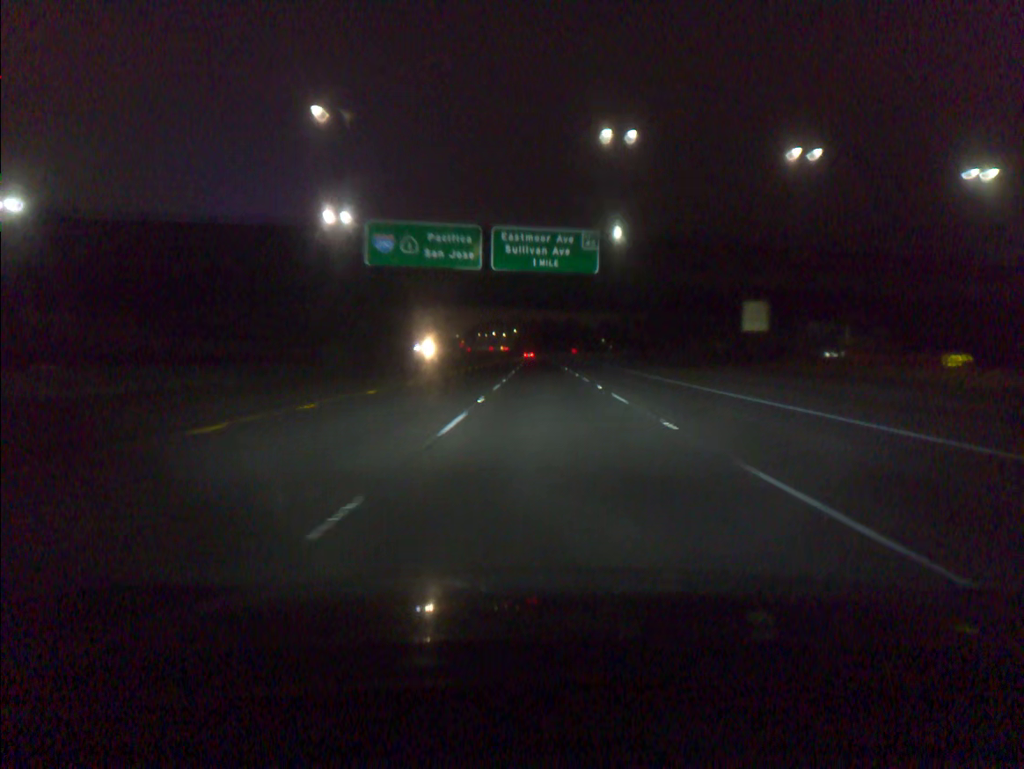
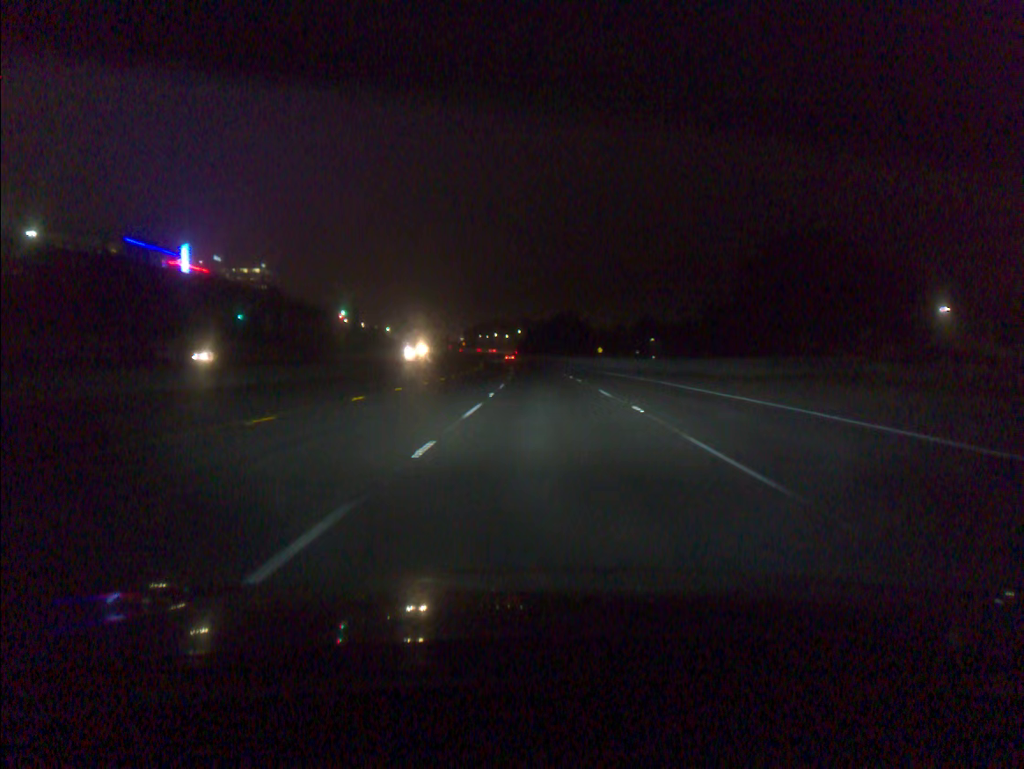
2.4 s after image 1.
(-0.2, +68.3) m; -1°
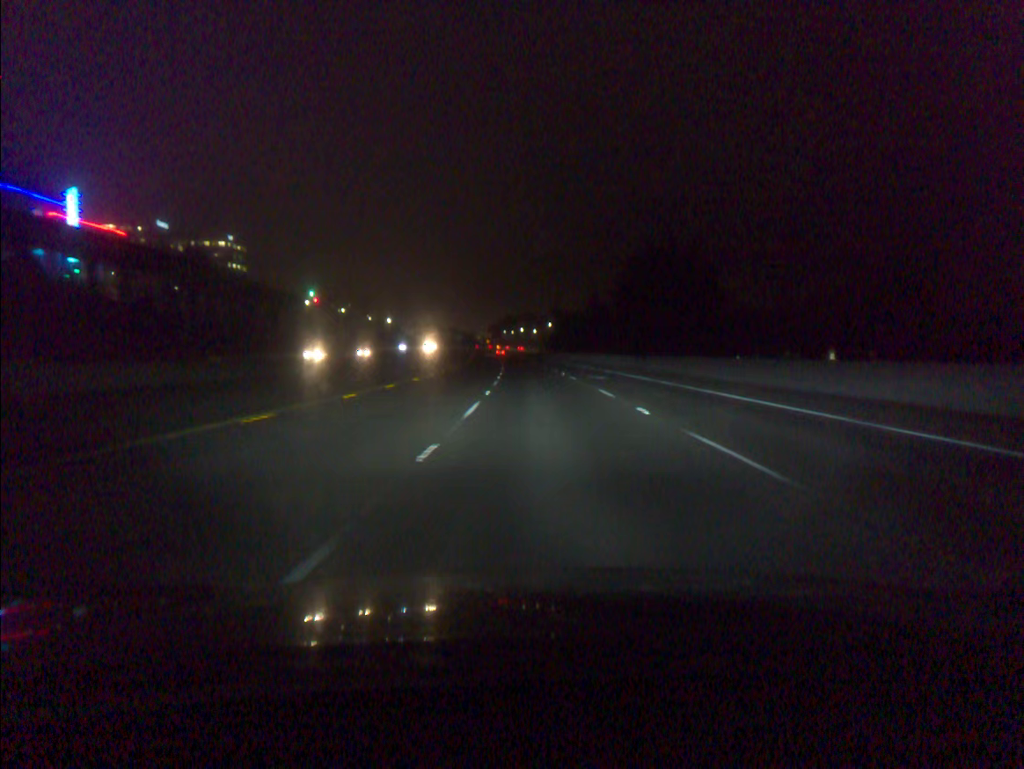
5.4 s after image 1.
(-1.7, +87.6) m; -2°
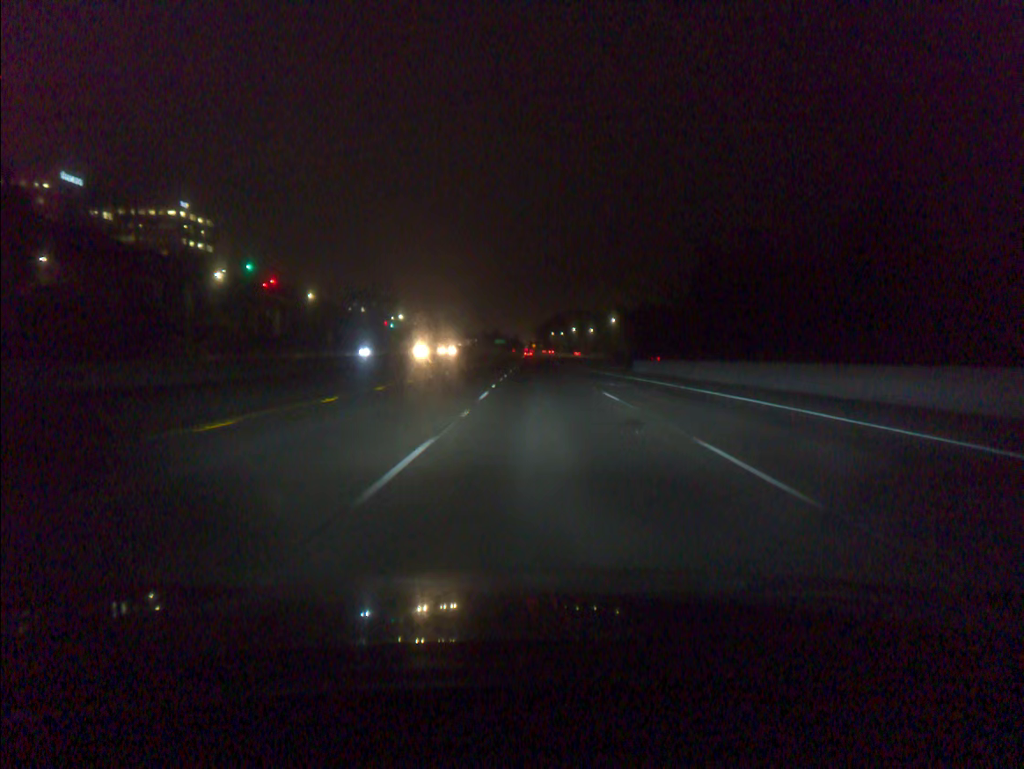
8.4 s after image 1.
(-2.8, +88.5) m; -4°
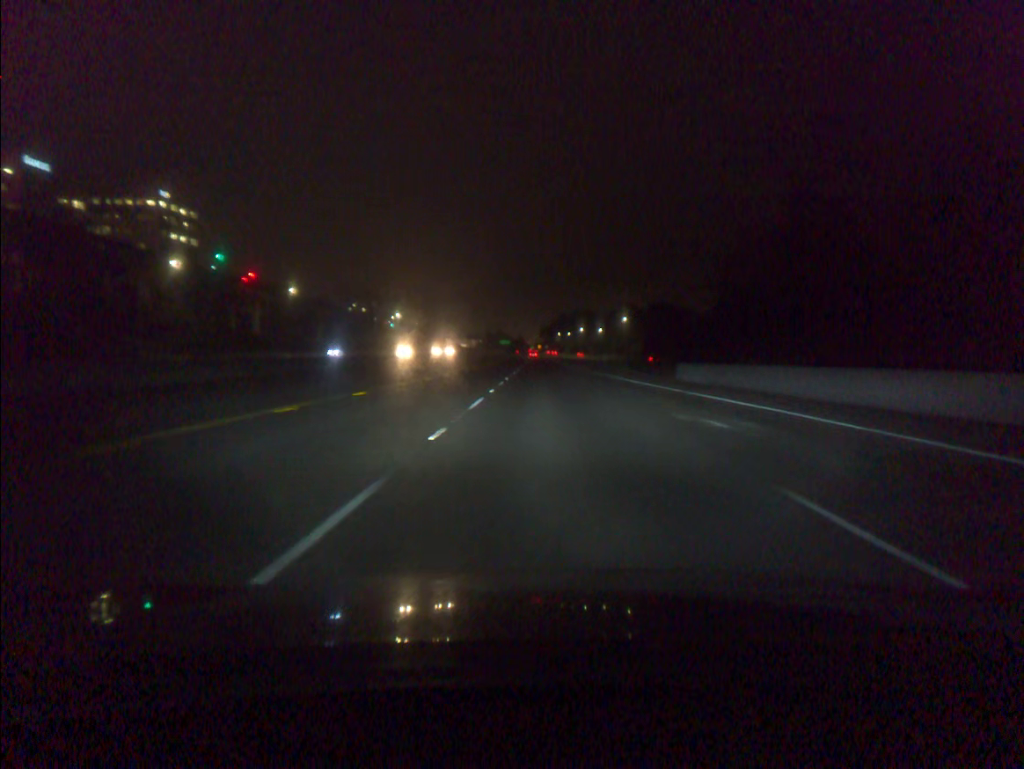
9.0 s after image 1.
(-0.1, +17.7) m; 0°
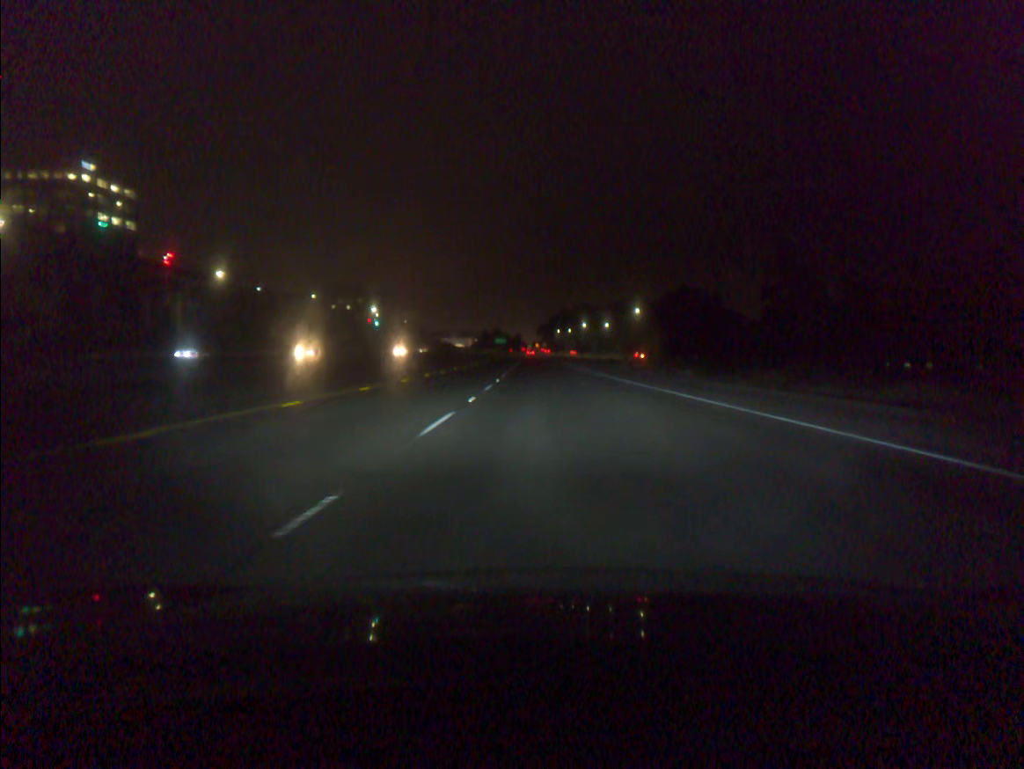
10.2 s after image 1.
(+0.1, +35.4) m; 0°
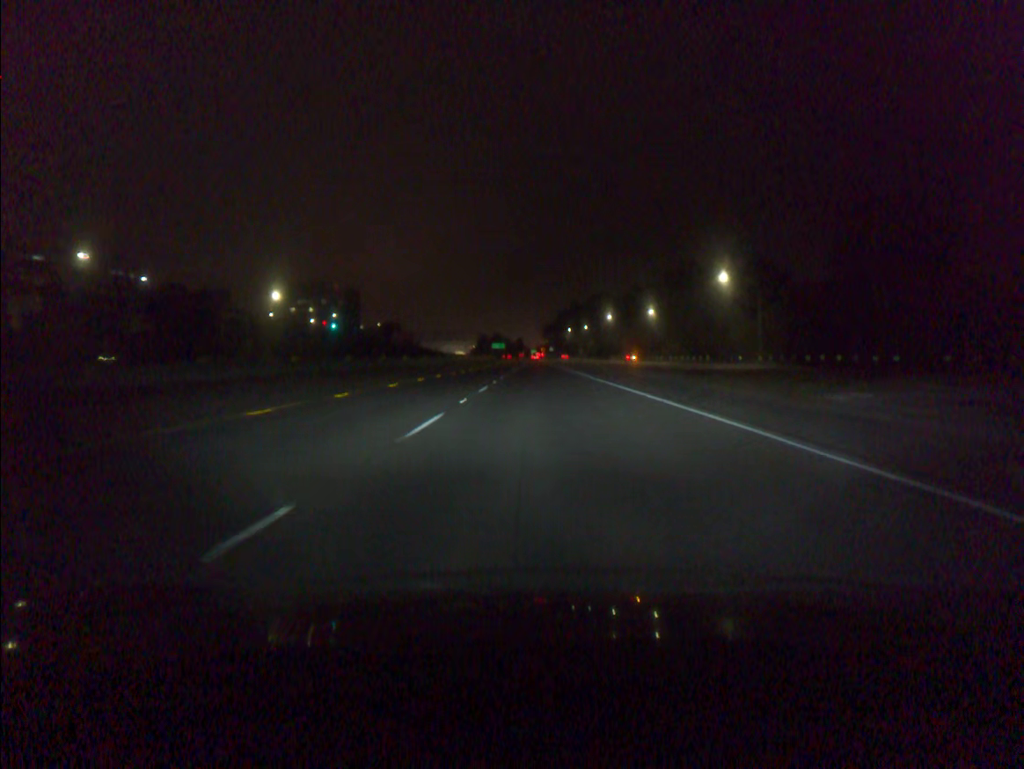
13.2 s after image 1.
(-0.3, +88.6) m; 0°
